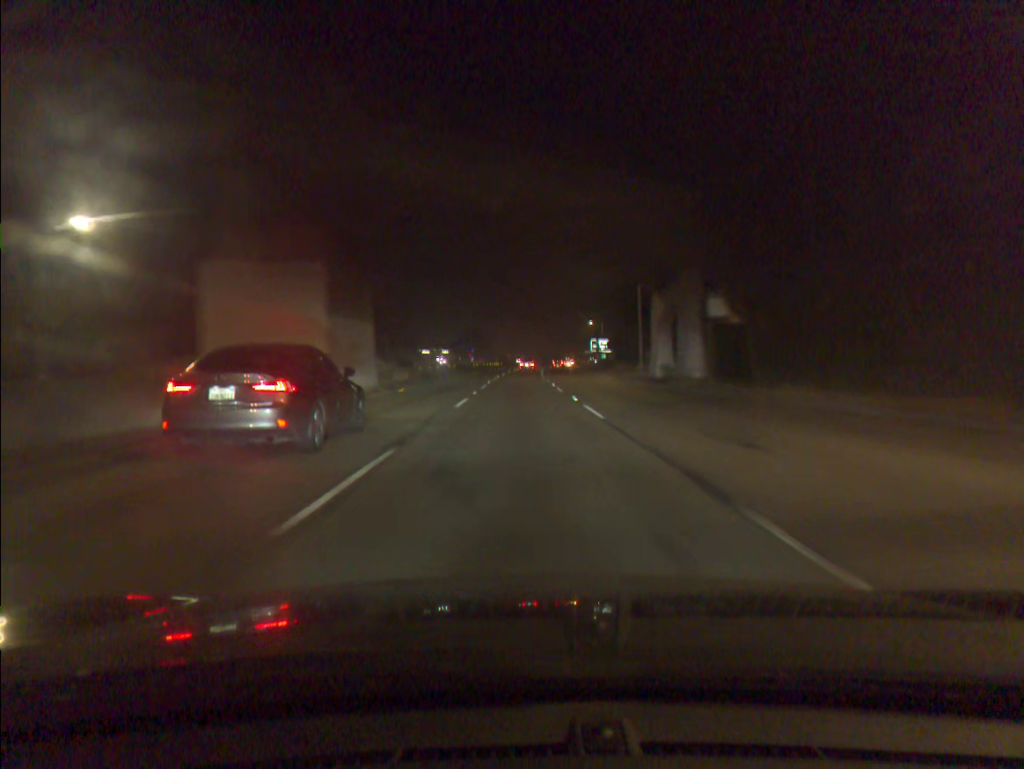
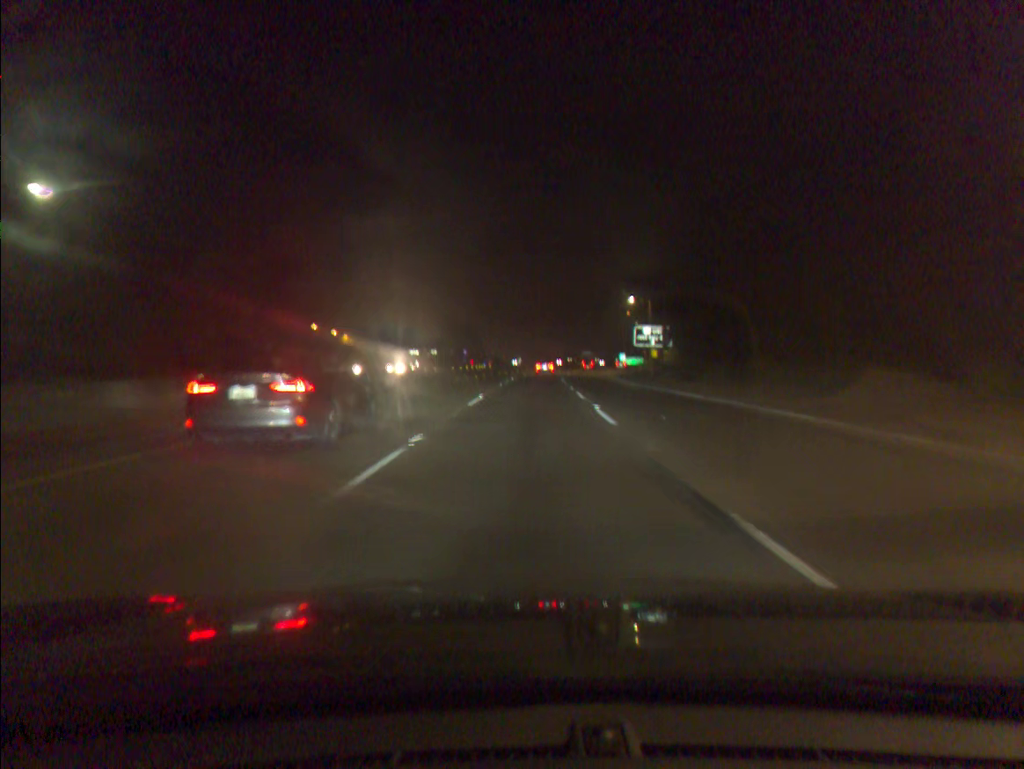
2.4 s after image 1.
(+0.2, +57.1) m; 0°
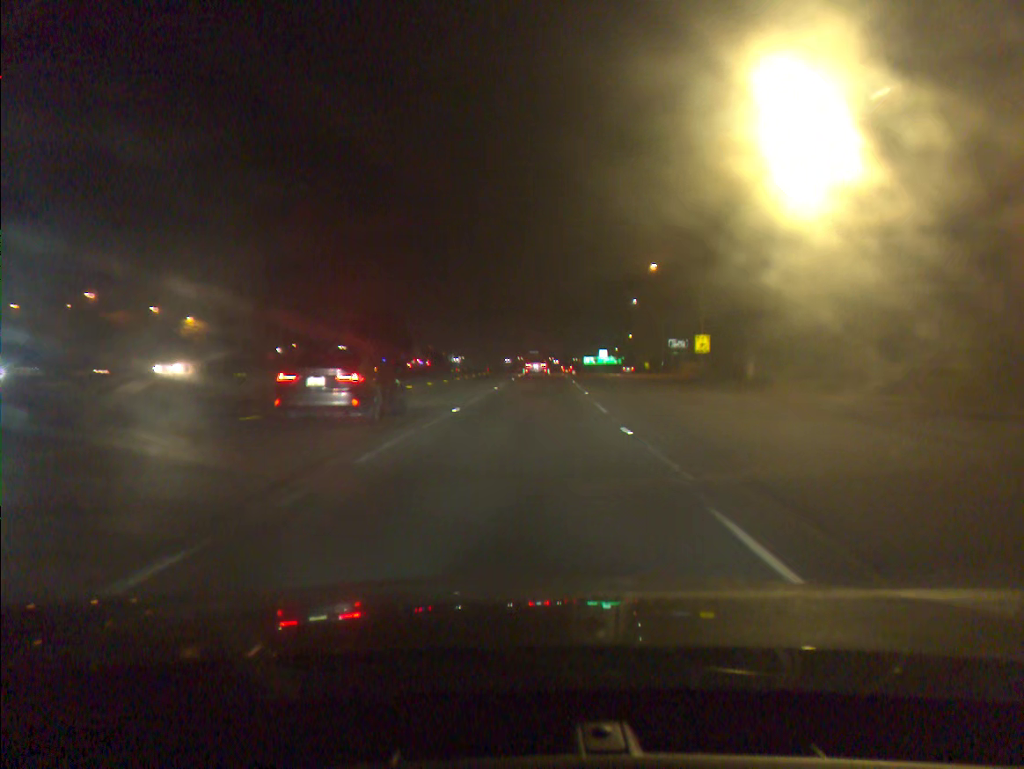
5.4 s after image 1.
(+2.2, +68.1) m; +4°
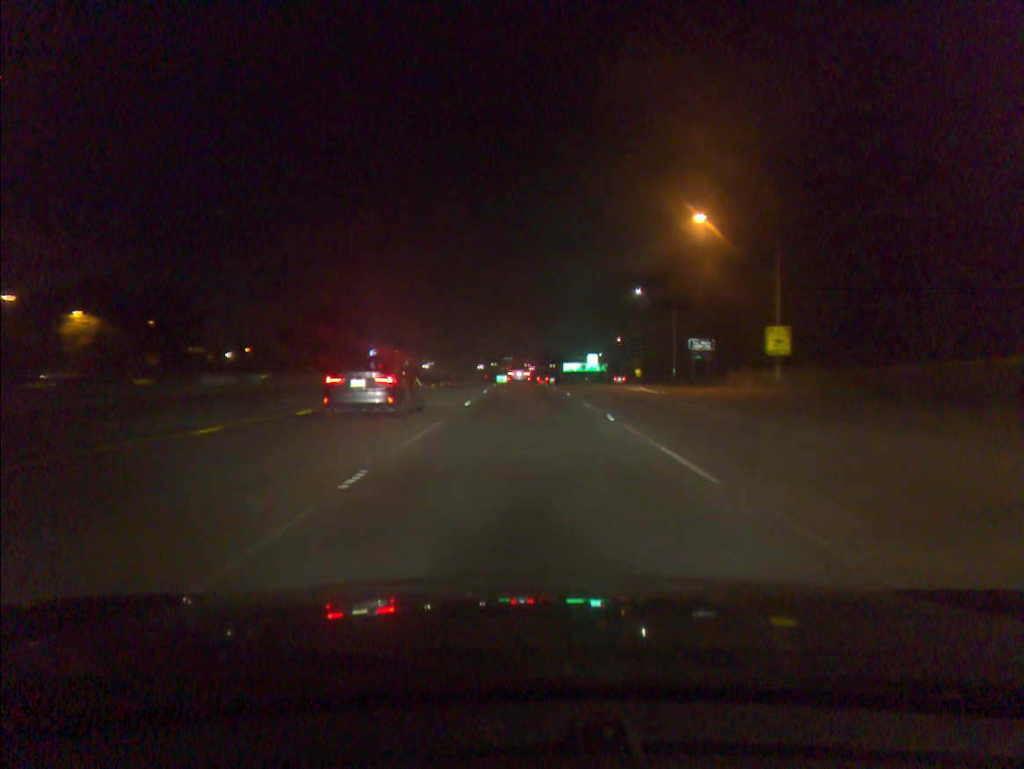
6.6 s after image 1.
(+0.4, +26.4) m; +2°
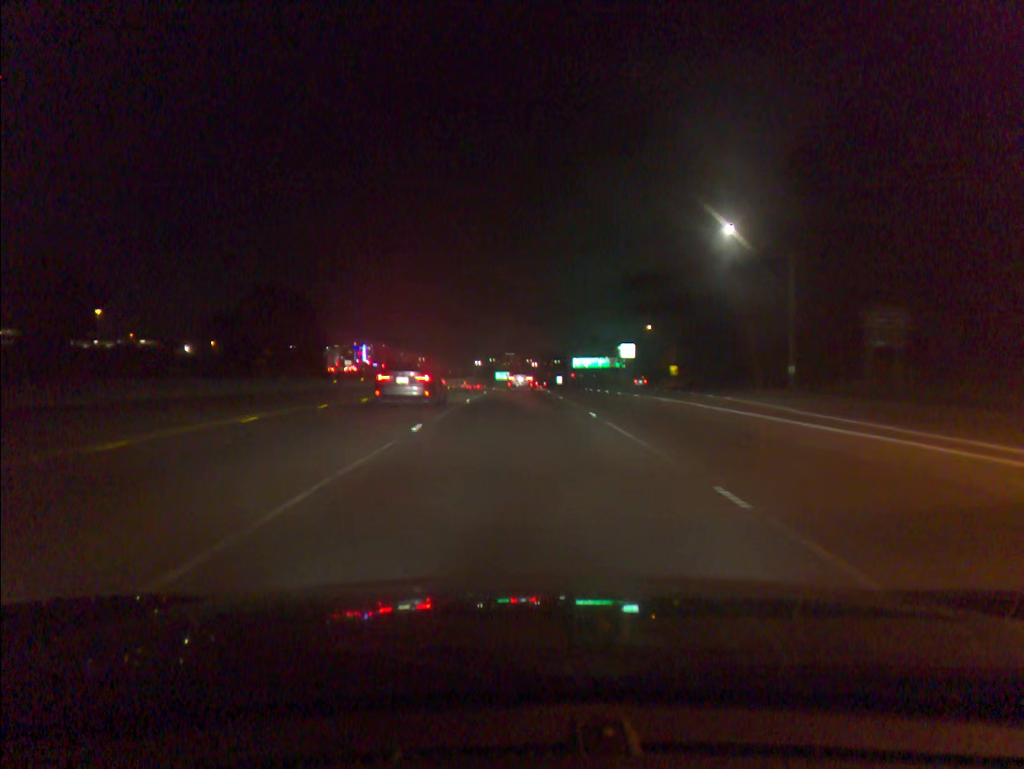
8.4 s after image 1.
(+0.3, +39.3) m; 0°
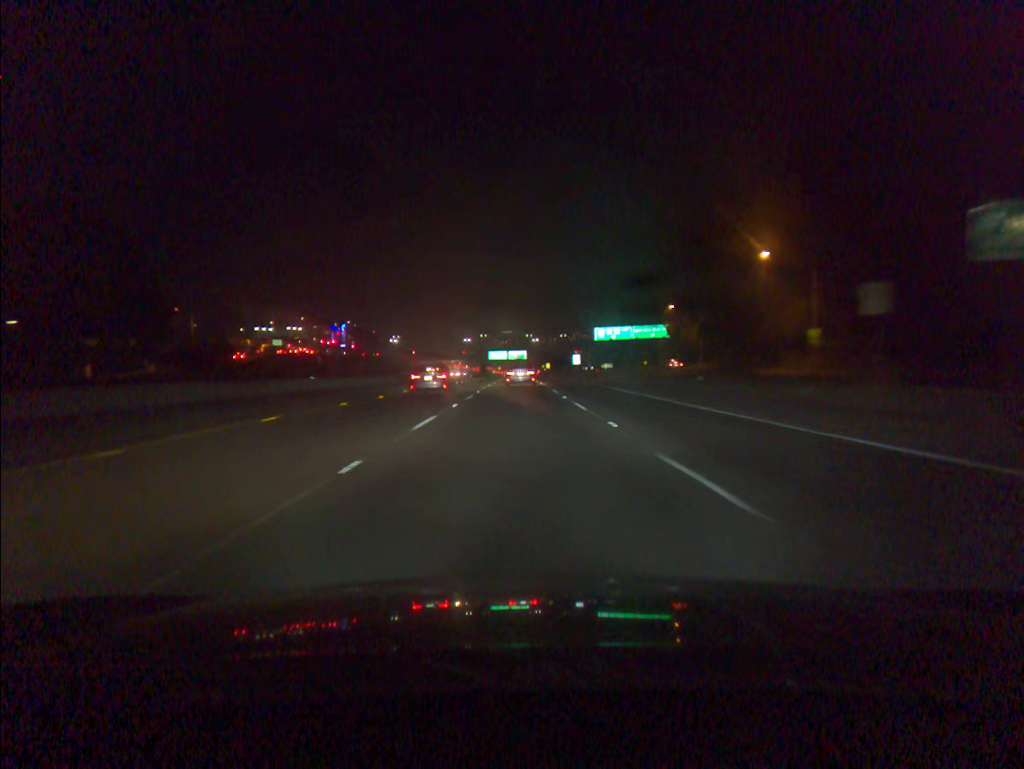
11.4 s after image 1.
(-0.1, +64.2) m; 0°
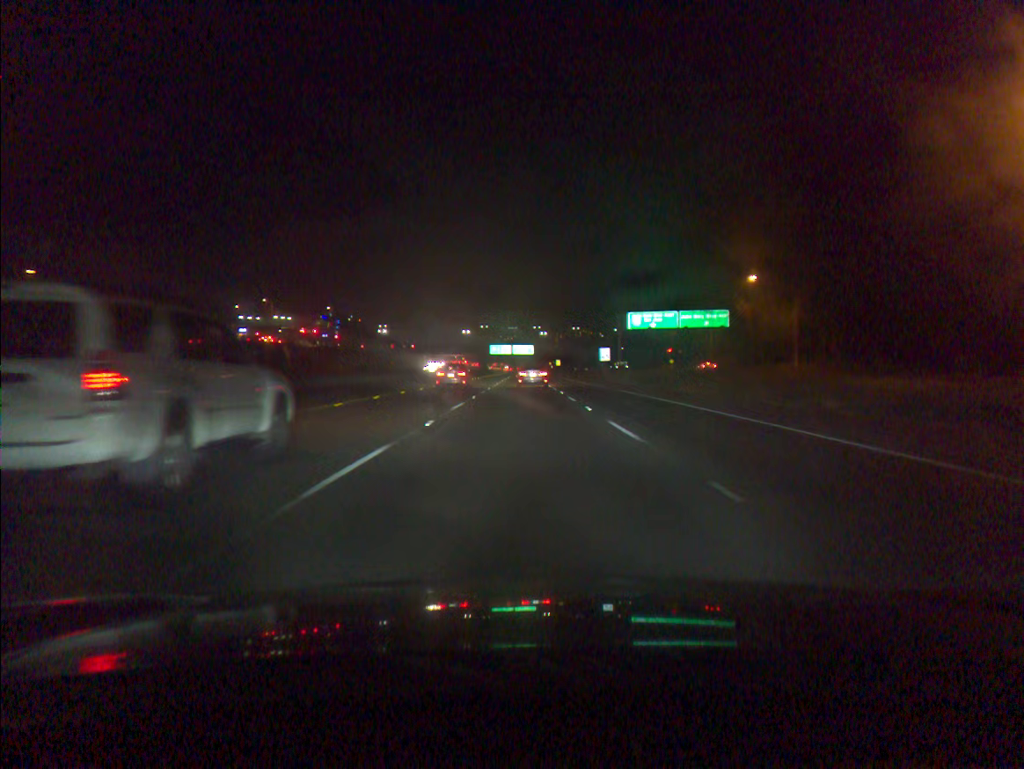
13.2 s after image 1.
(-0.3, +37.5) m; -1°
